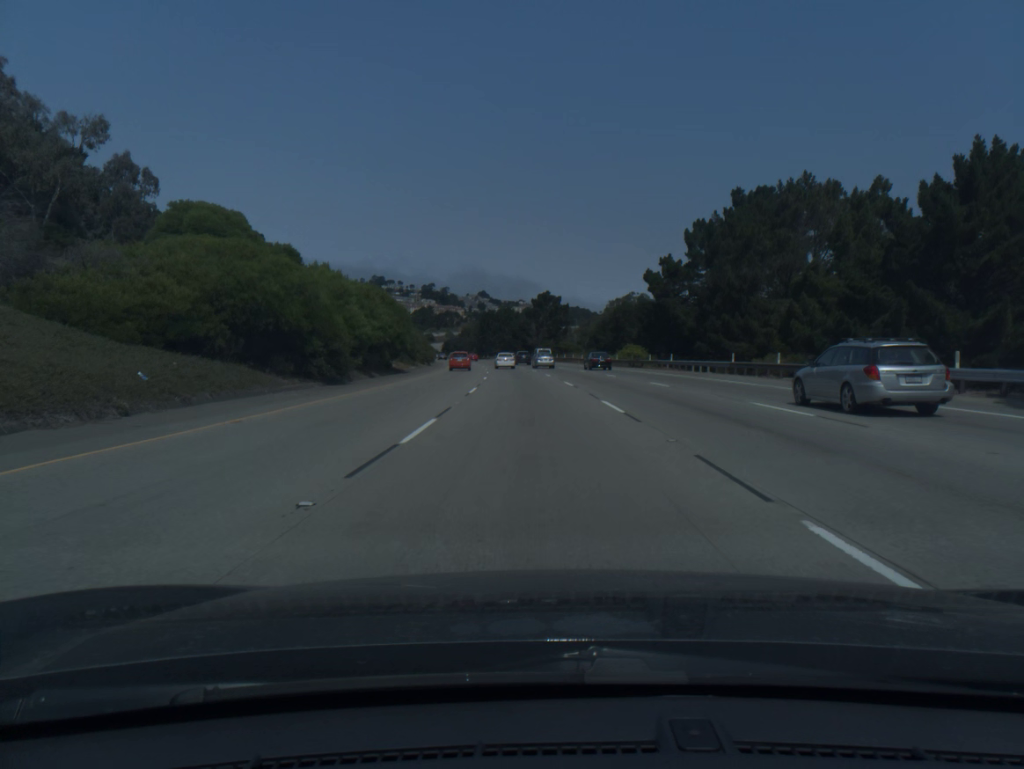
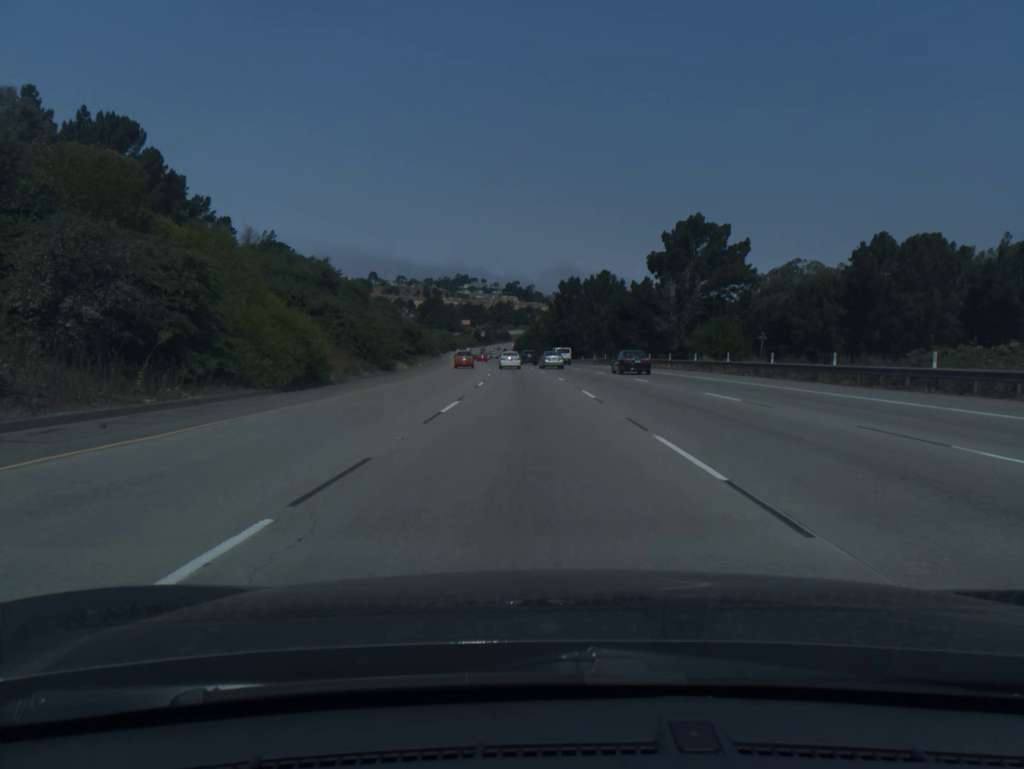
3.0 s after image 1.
(-5.3, +96.3) m; -6°
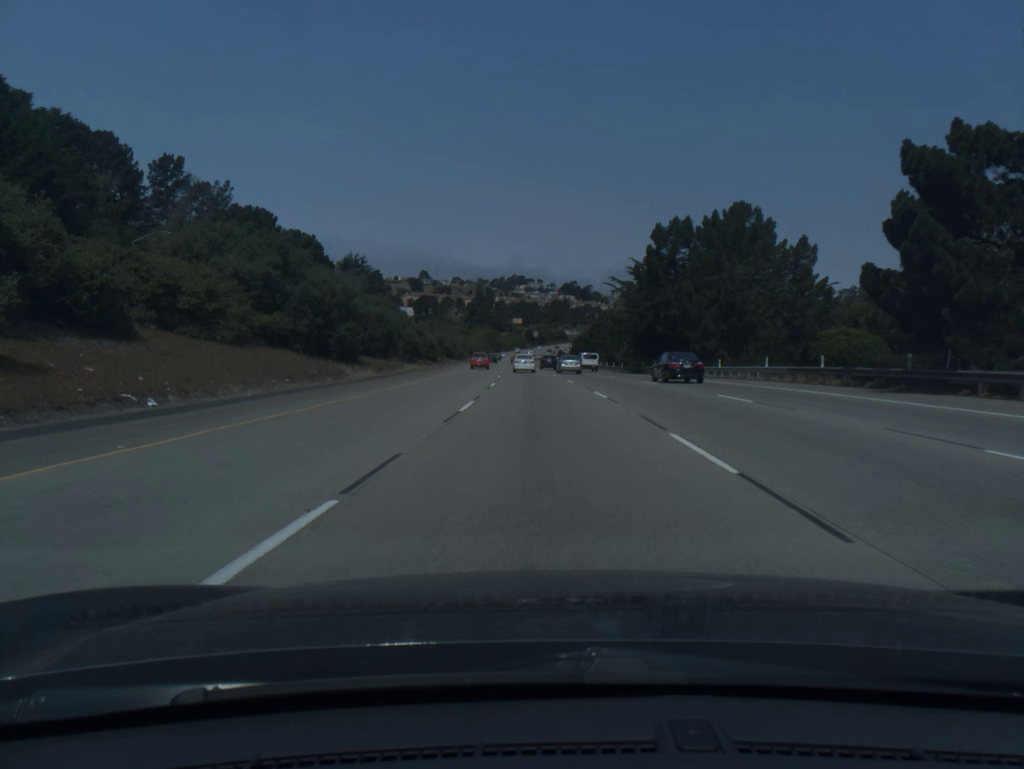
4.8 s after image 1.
(-2.0, +57.8) m; -4°
